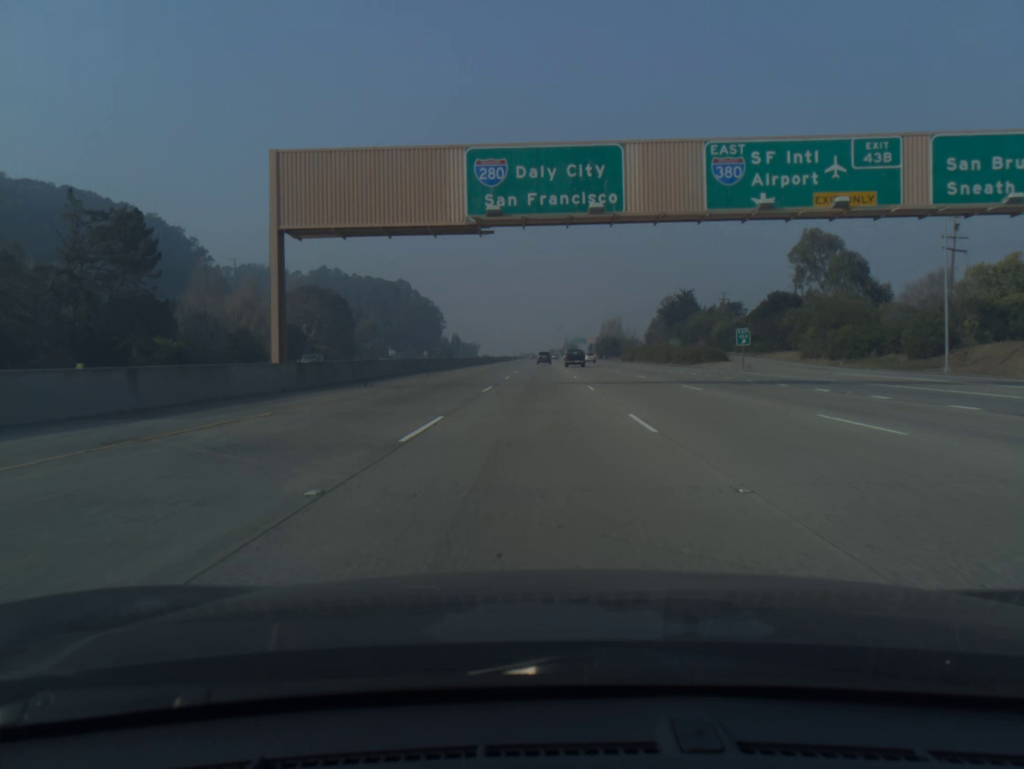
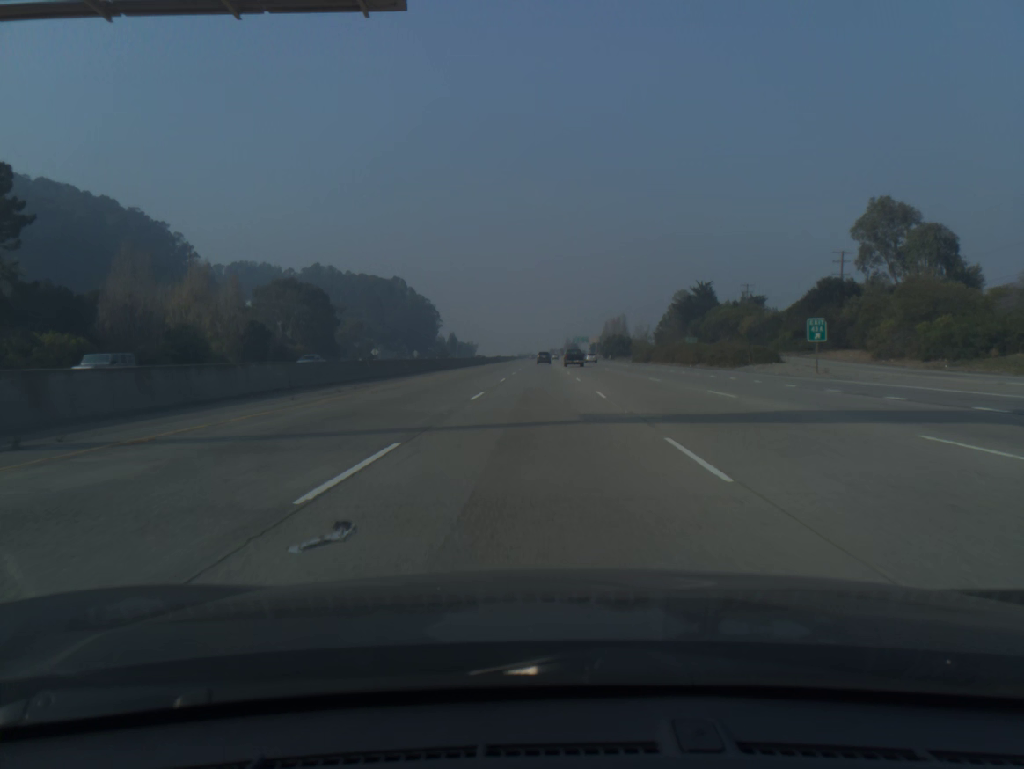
(0.0, +19.3) m; 0°
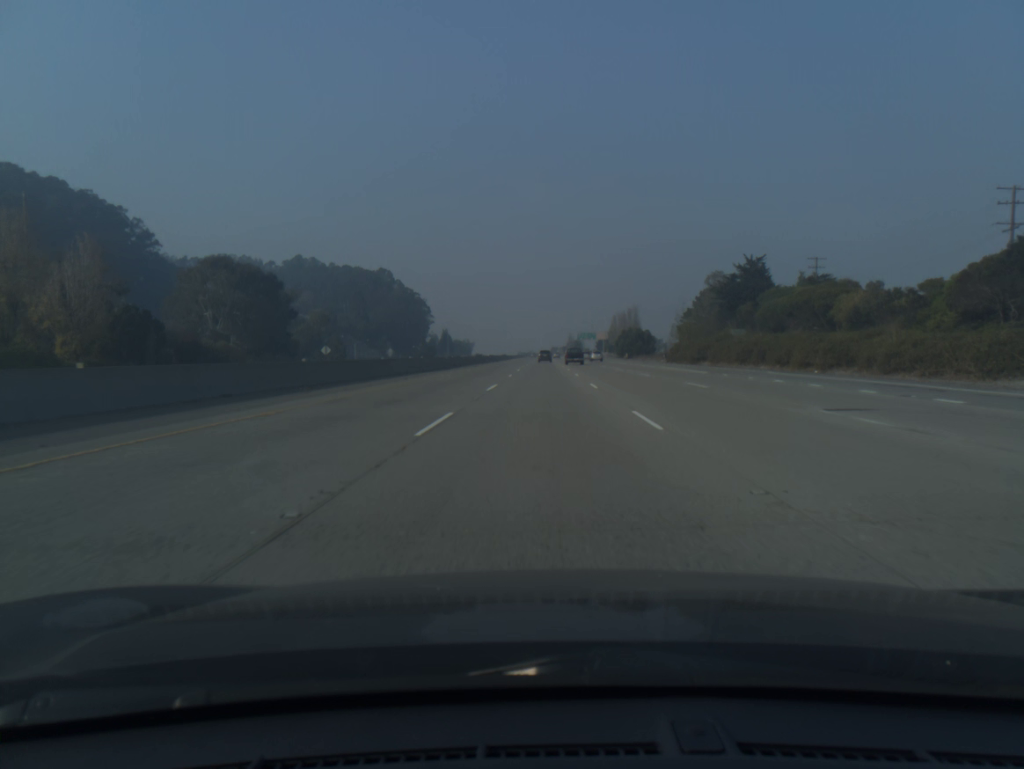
(0.0, +38.8) m; 0°
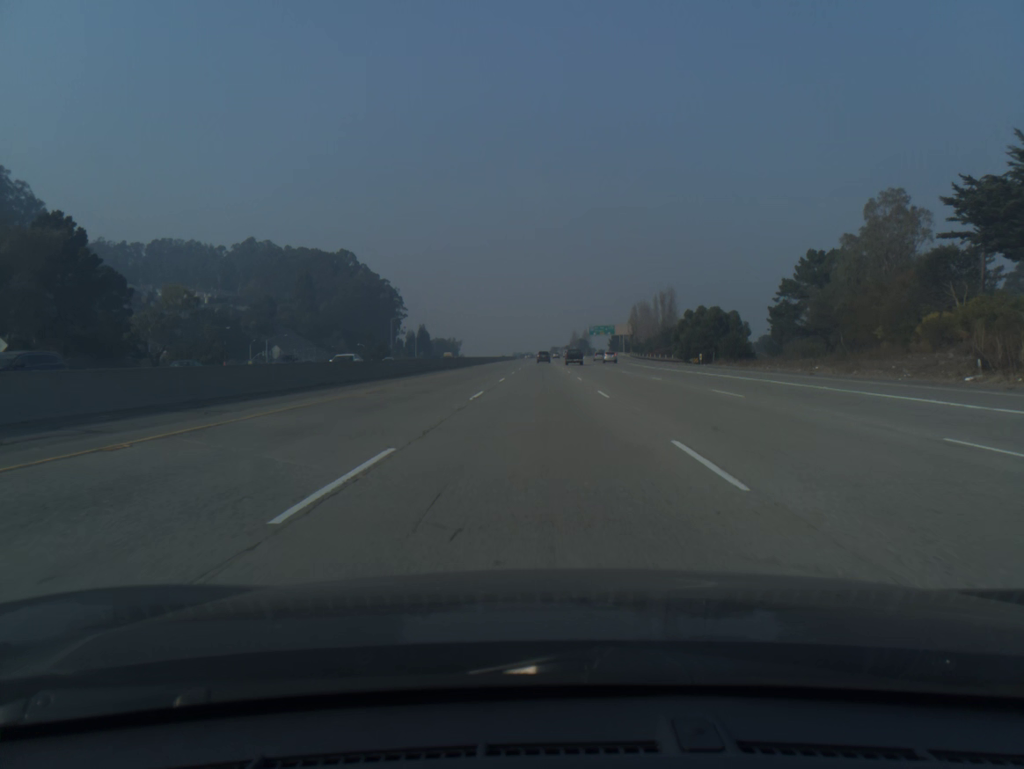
(+0.1, +78.1) m; 0°
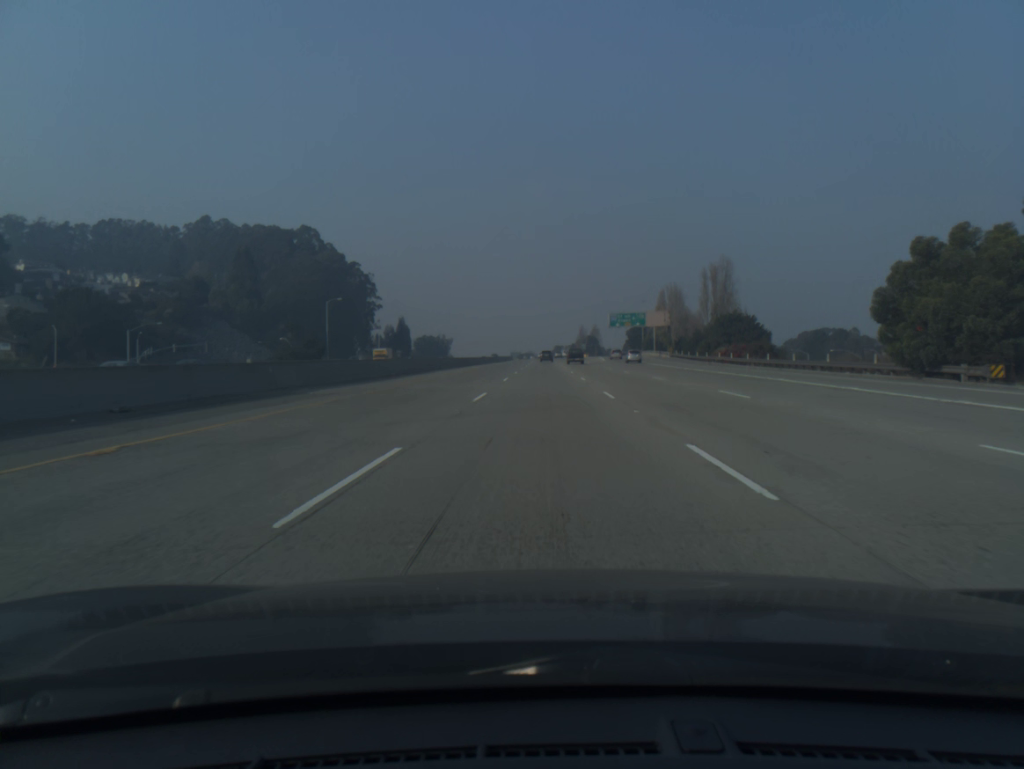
(-0.1, +58.8) m; 0°
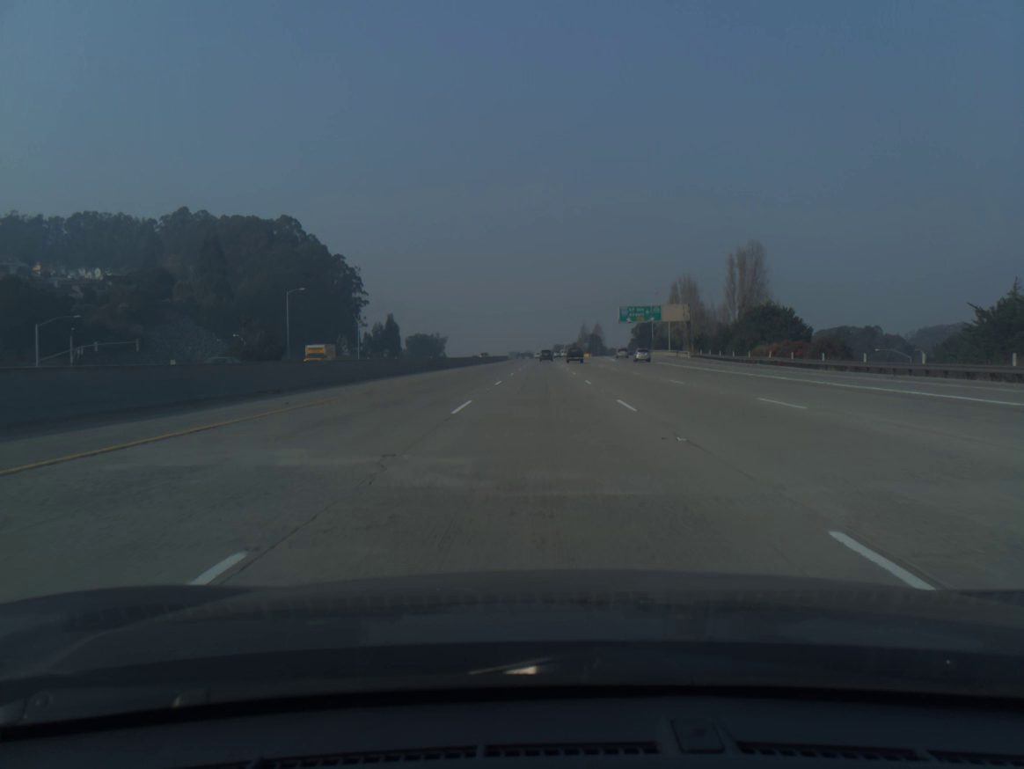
(0.0, +19.6) m; 0°
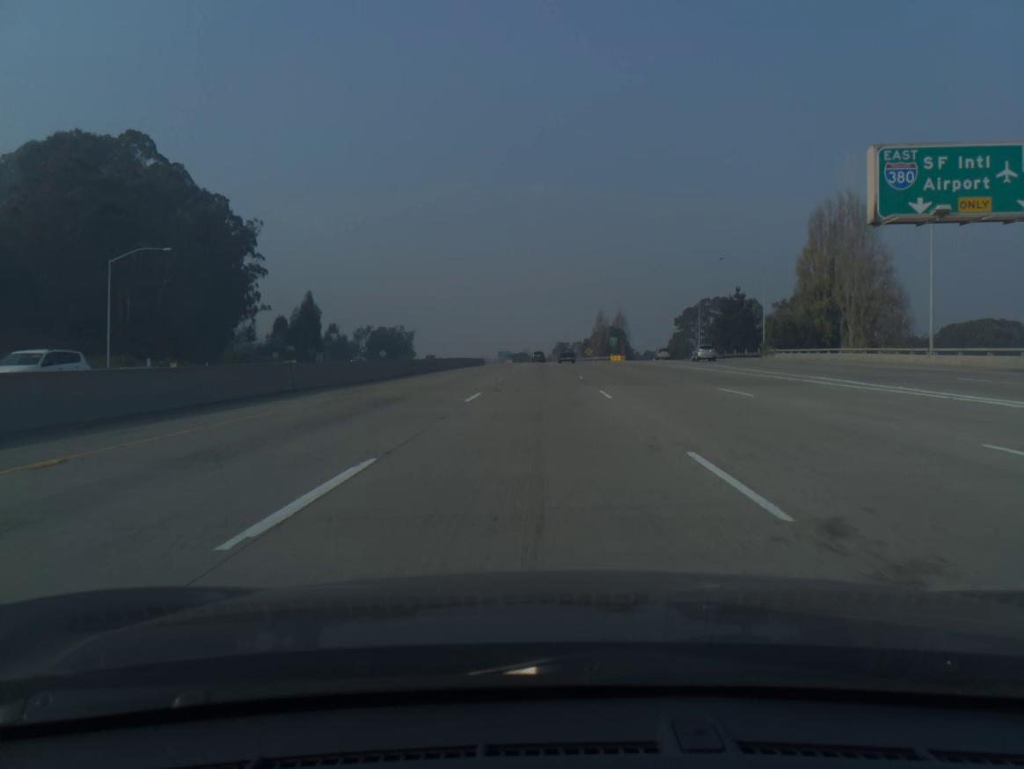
(+0.2, +98.3) m; 0°
